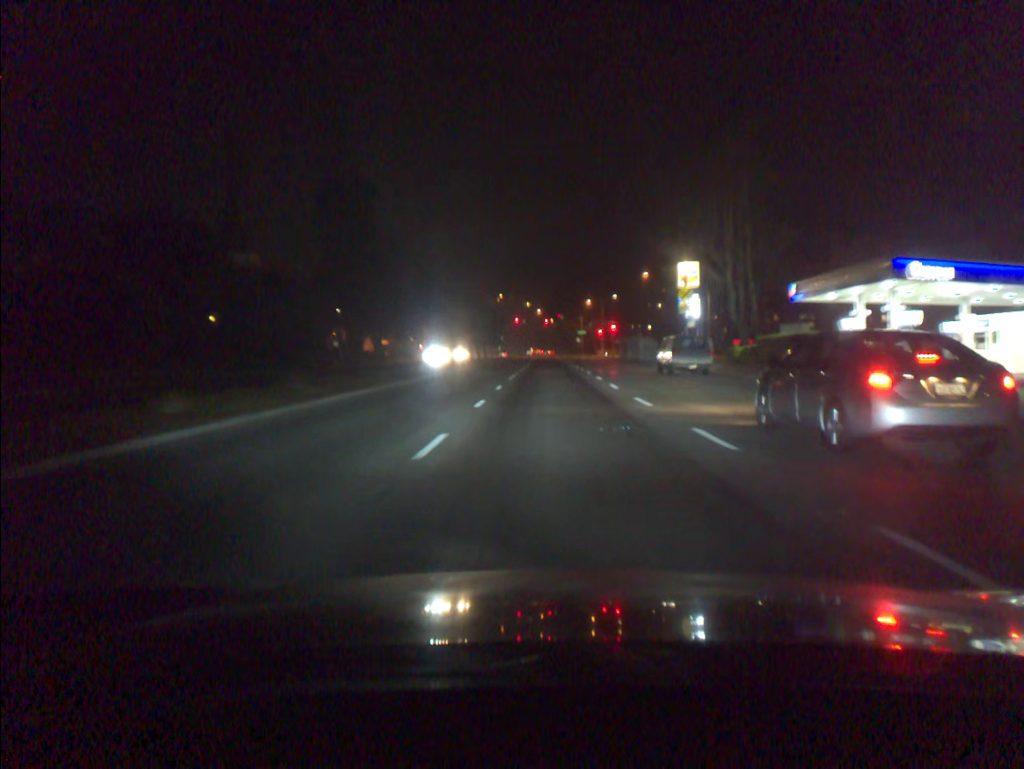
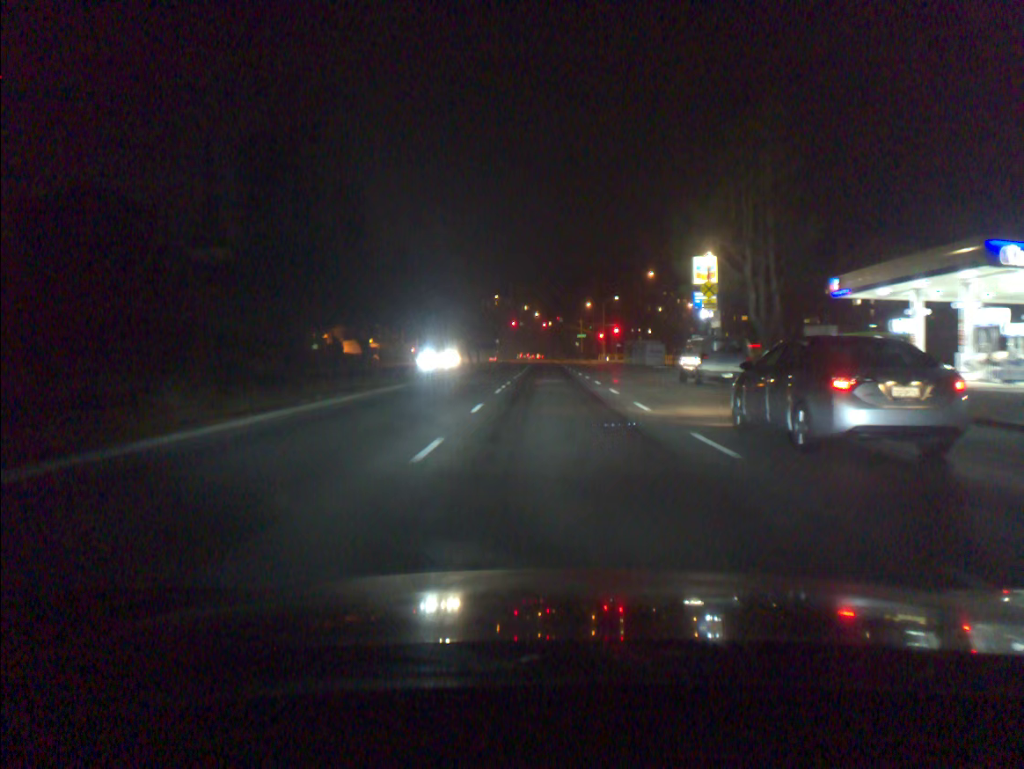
(0.0, +7.6) m; 0°
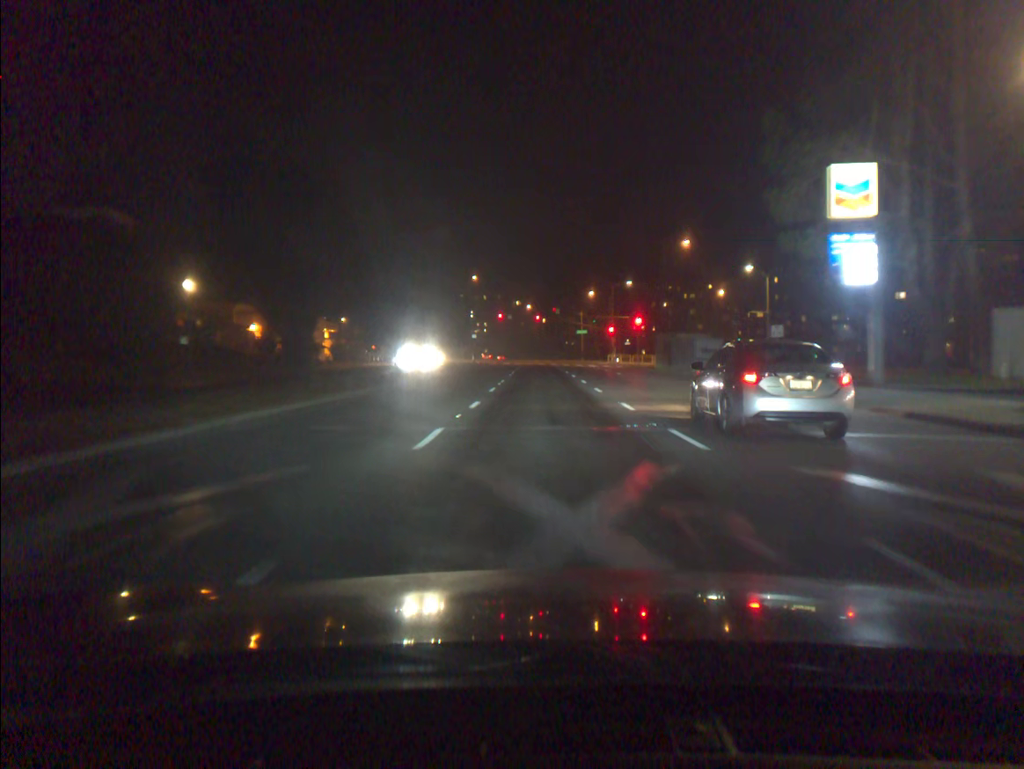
(+0.1, +28.5) m; 0°
